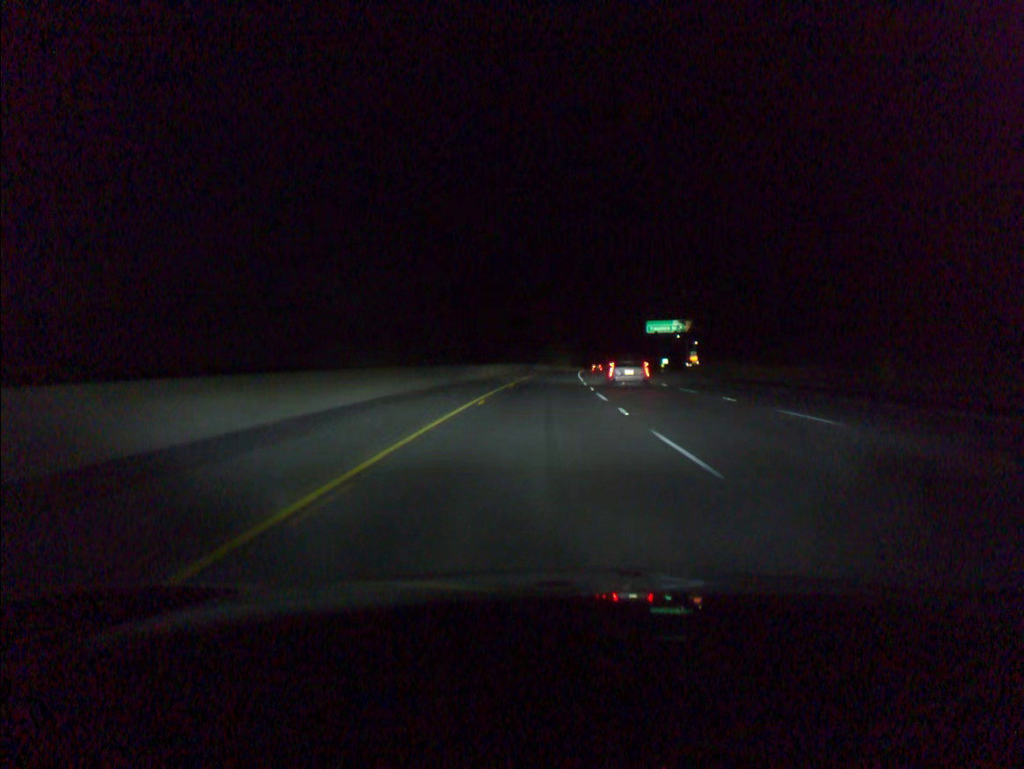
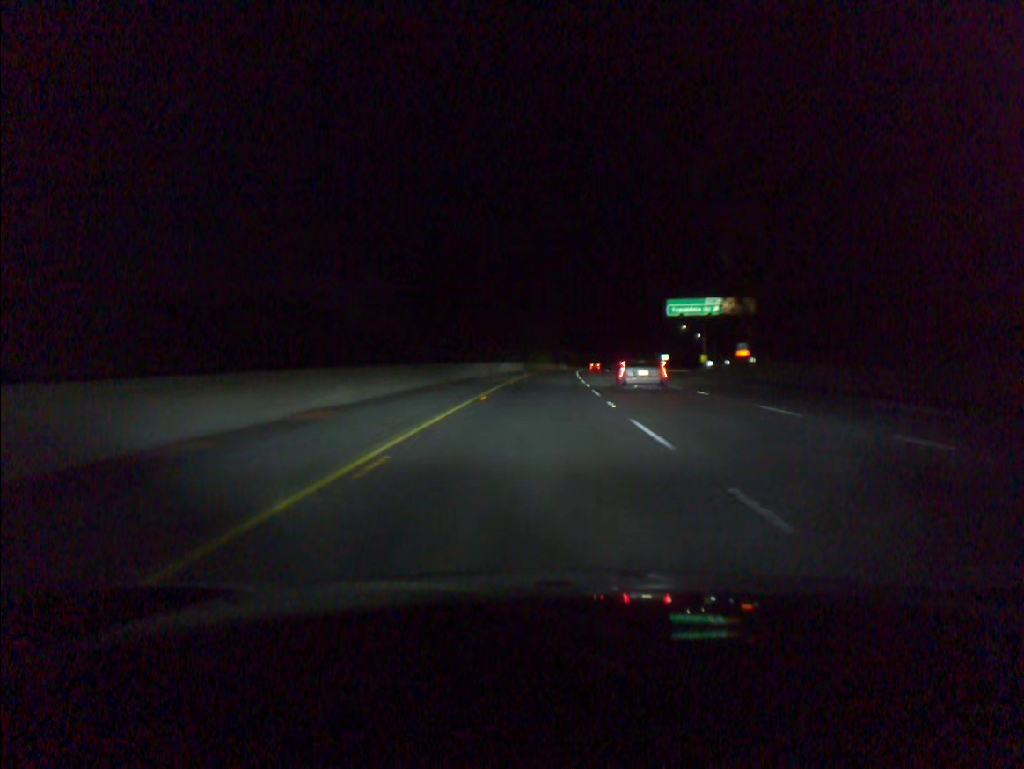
(+0.6, +41.5) m; +2°
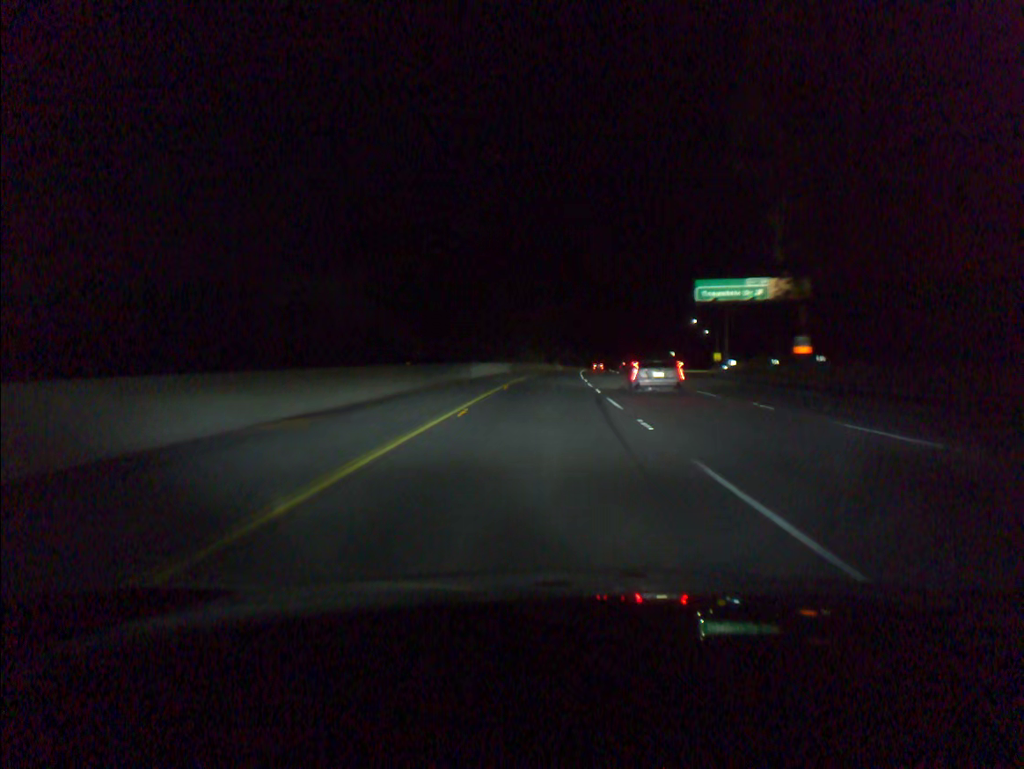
(+0.1, +20.7) m; +1°
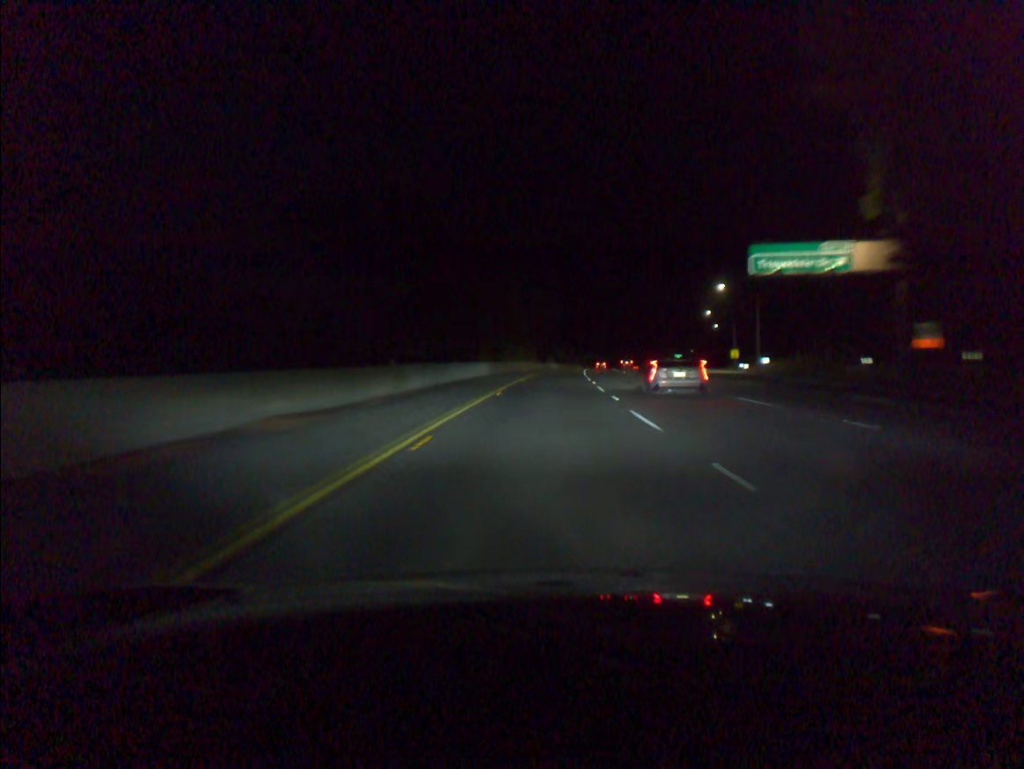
(+0.1, +20.7) m; +1°
